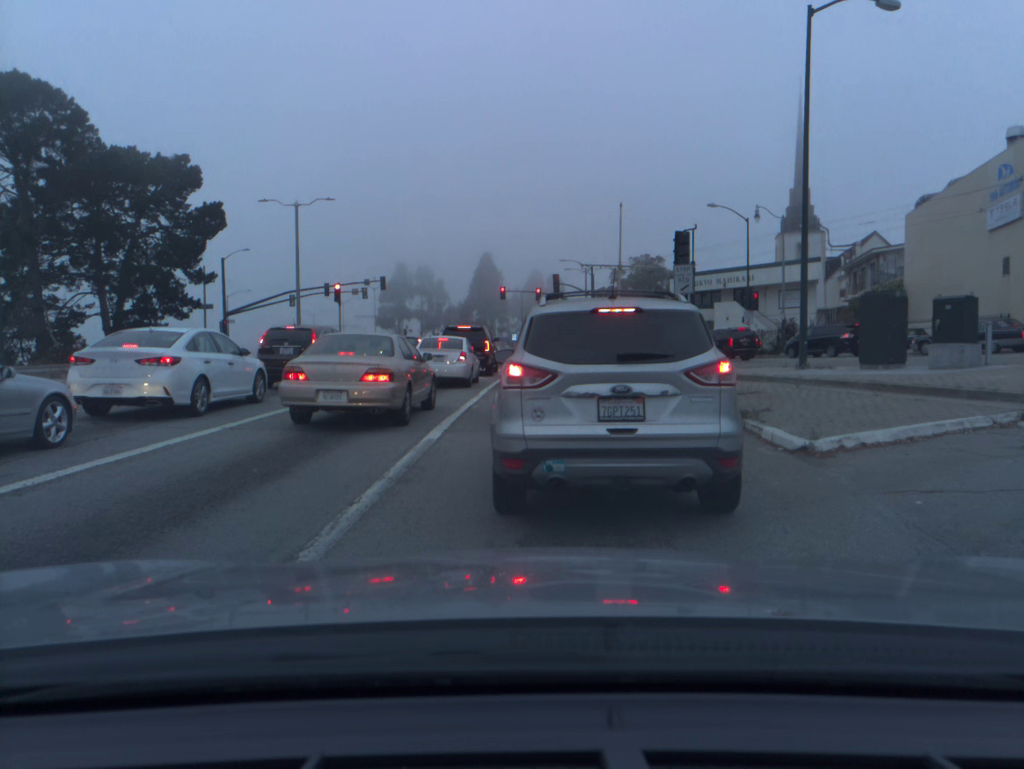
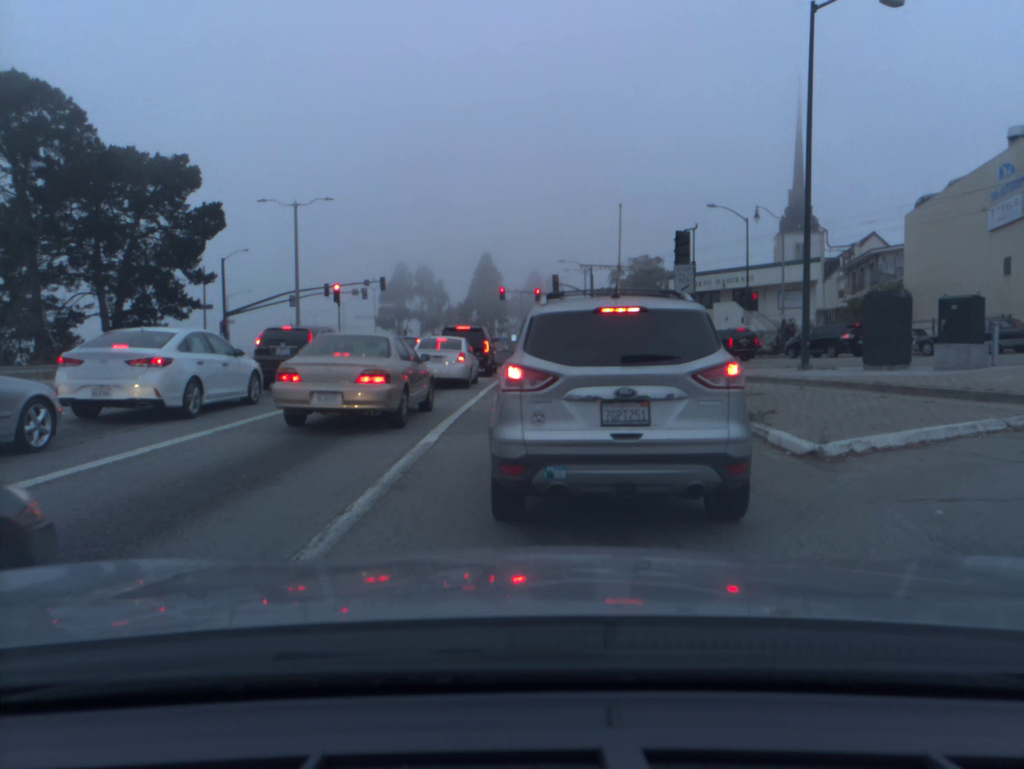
(0.0, +0.3) m; 0°
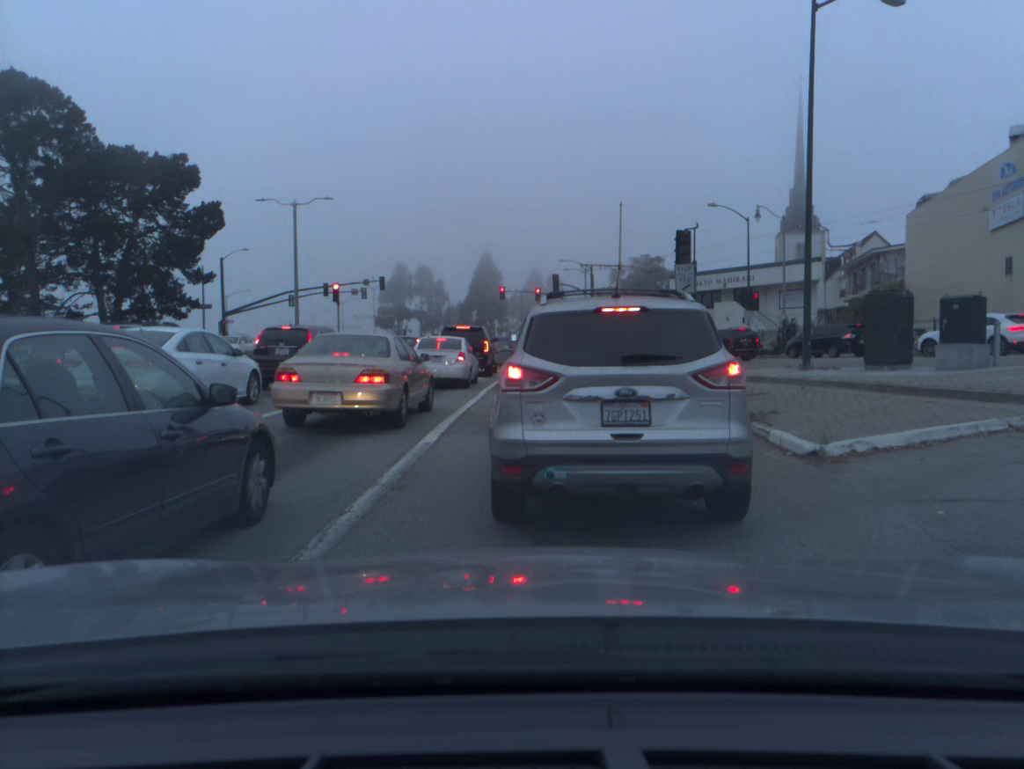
(0.0, 0.0) m; 0°
